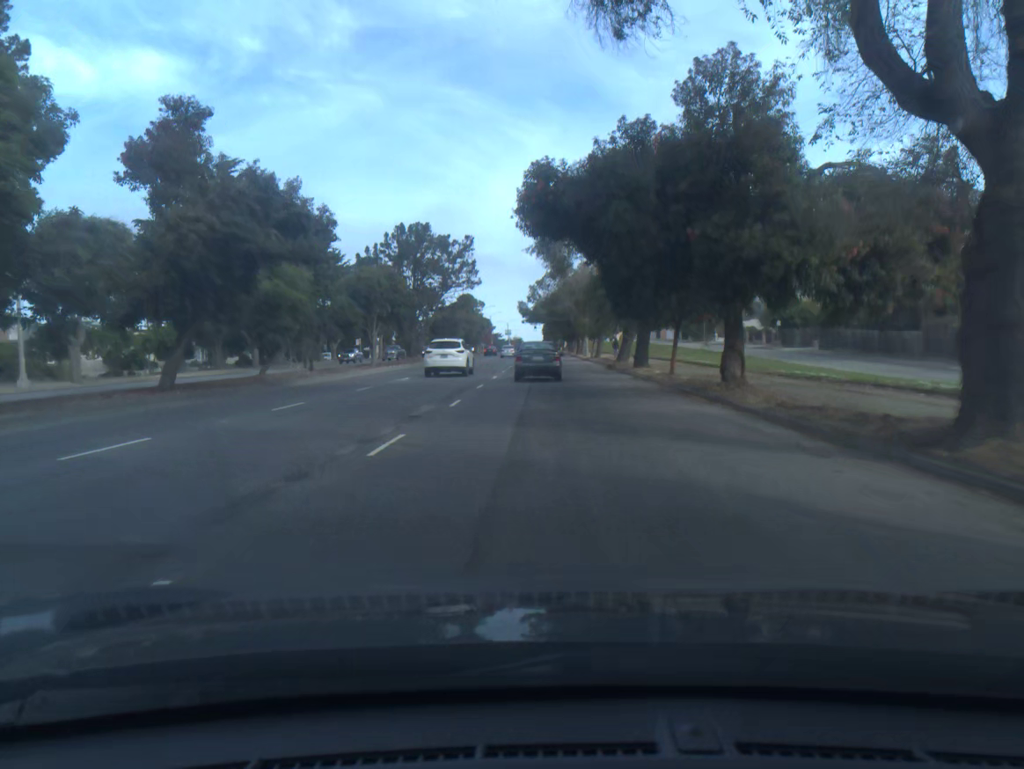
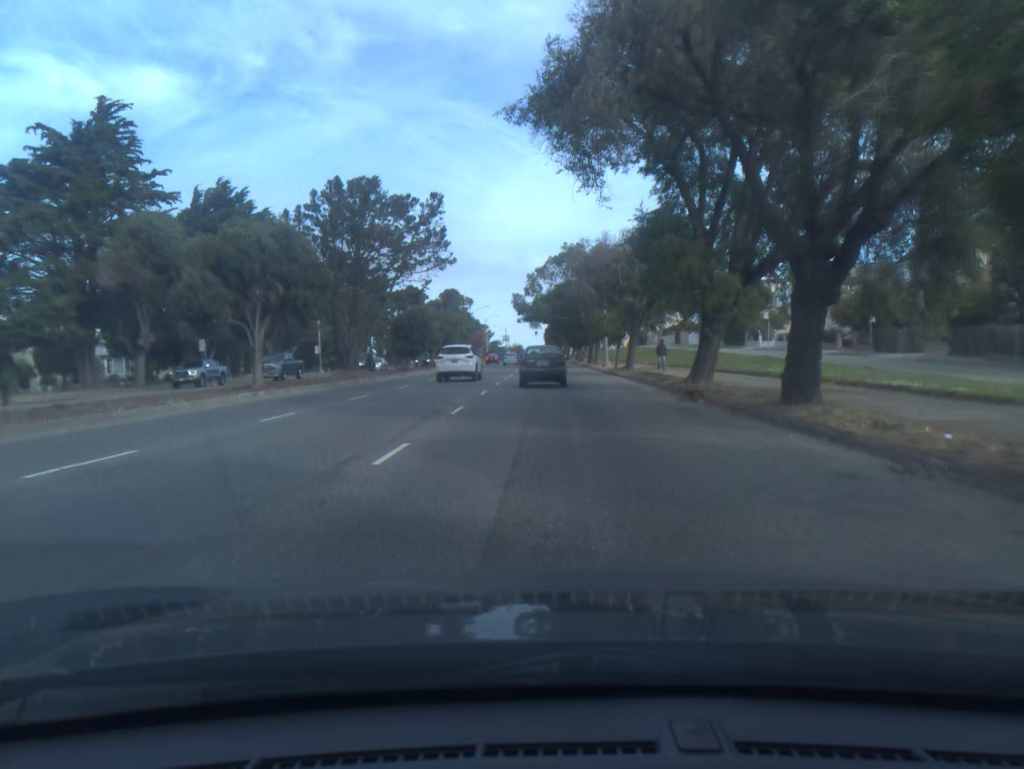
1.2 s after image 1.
(-0.1, +22.3) m; 0°
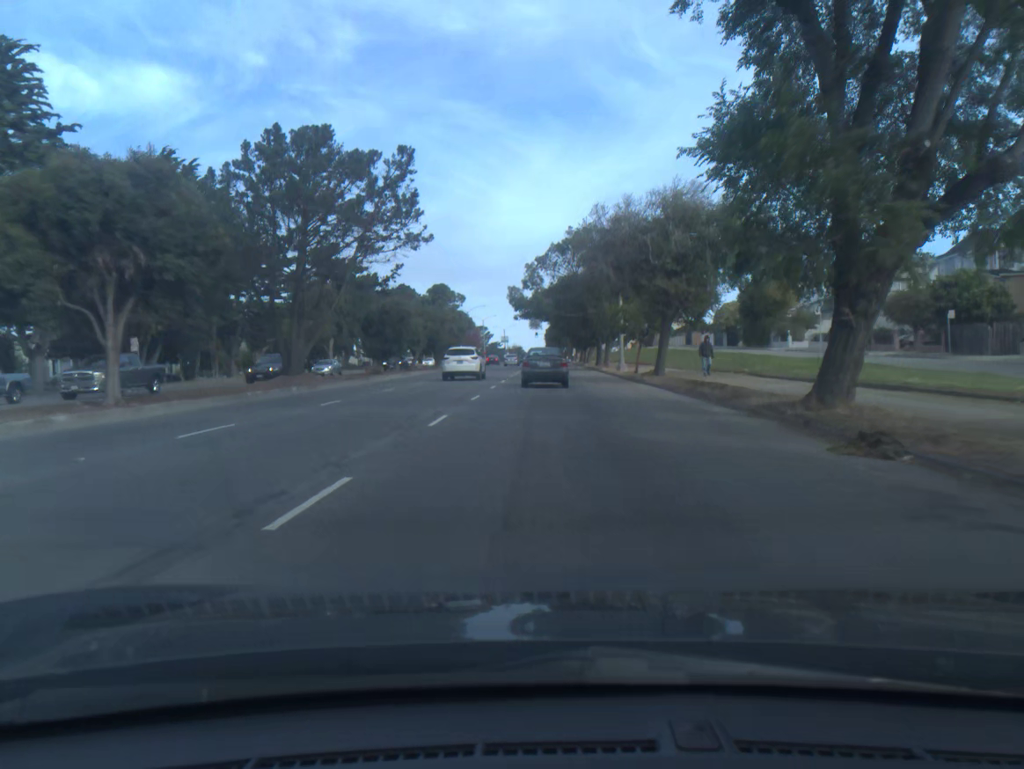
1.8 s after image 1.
(0.0, +10.8) m; 0°
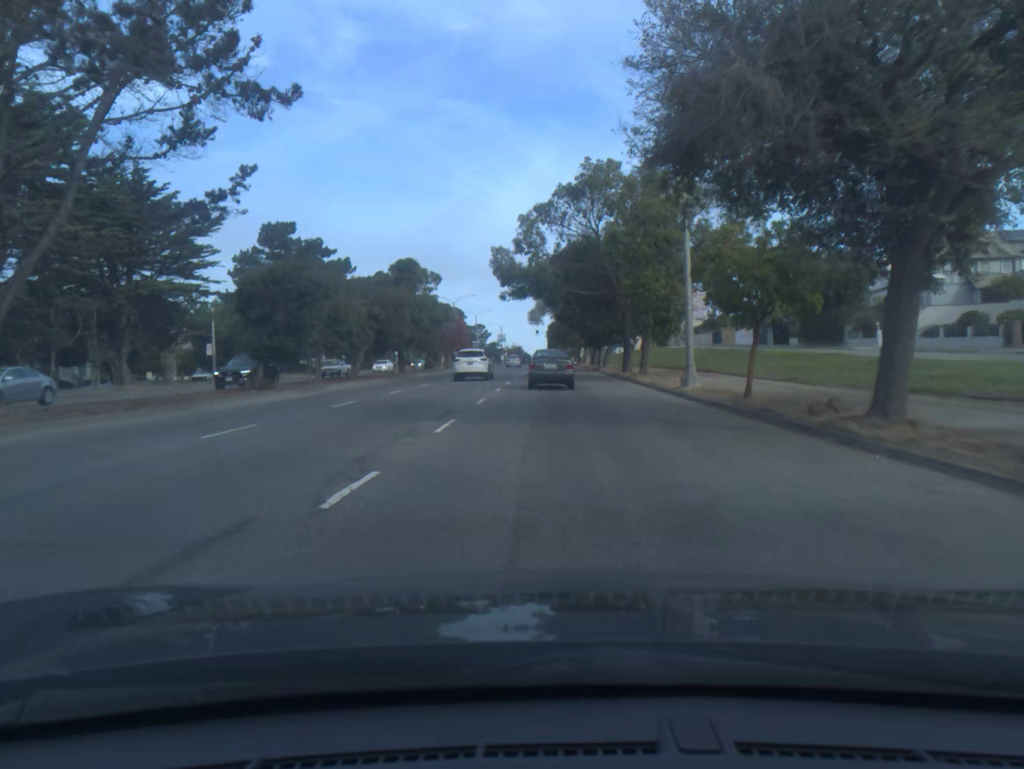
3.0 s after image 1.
(0.0, +21.2) m; 0°
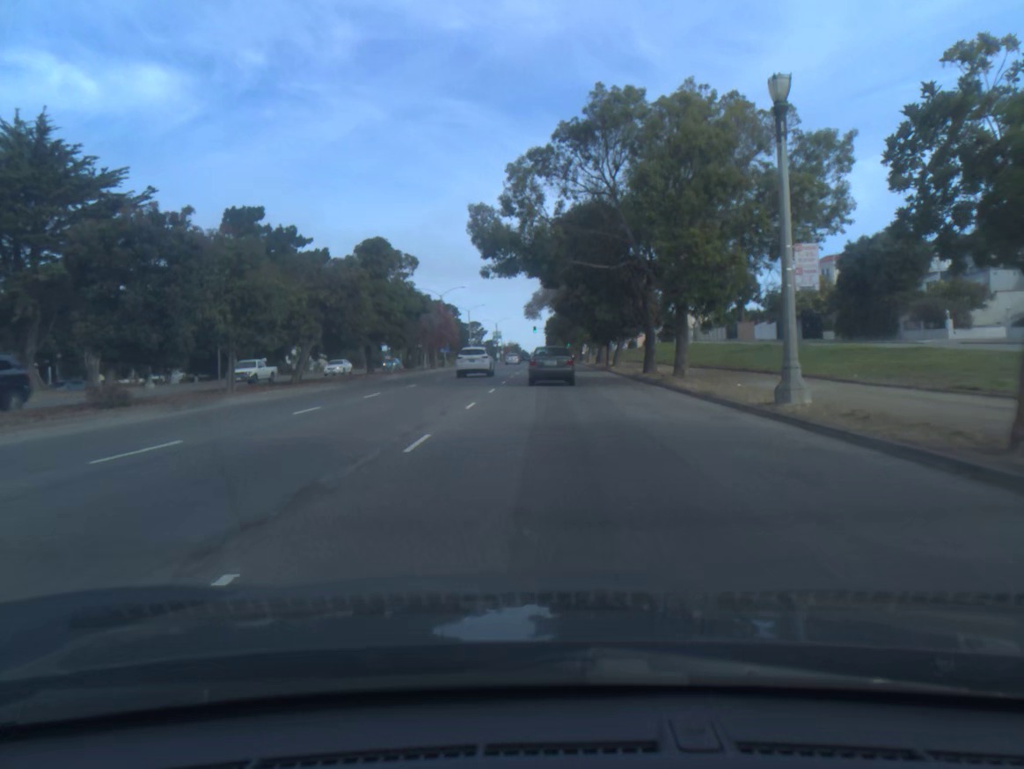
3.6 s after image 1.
(0.0, +10.5) m; 0°
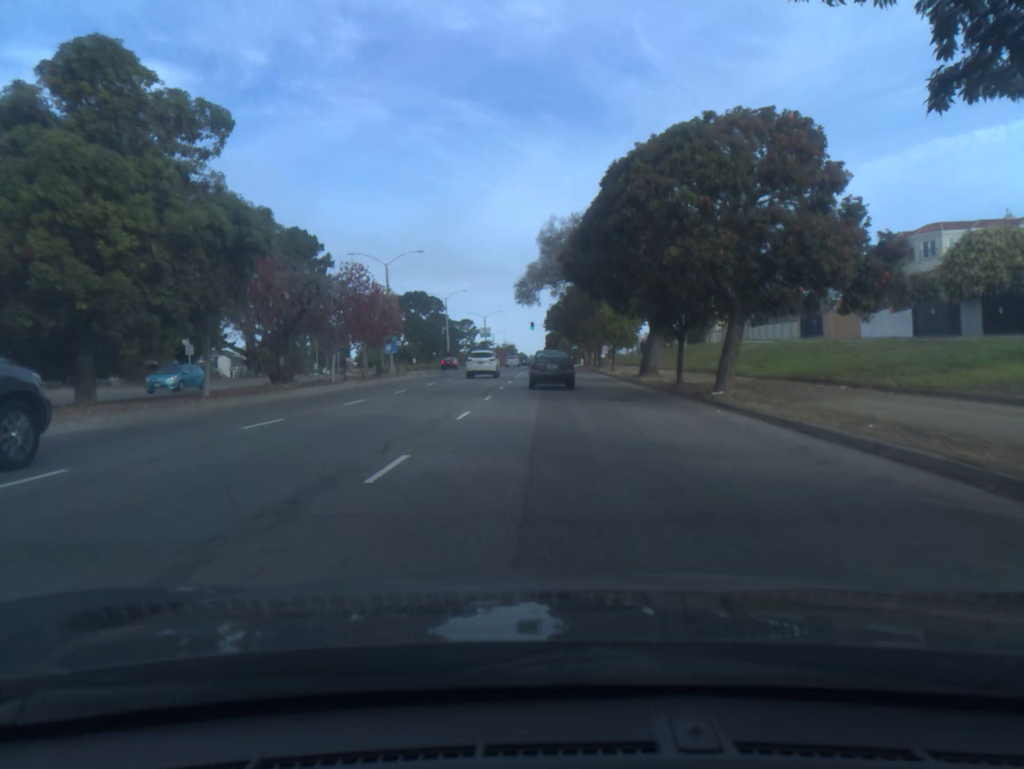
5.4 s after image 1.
(0.0, +31.4) m; 0°
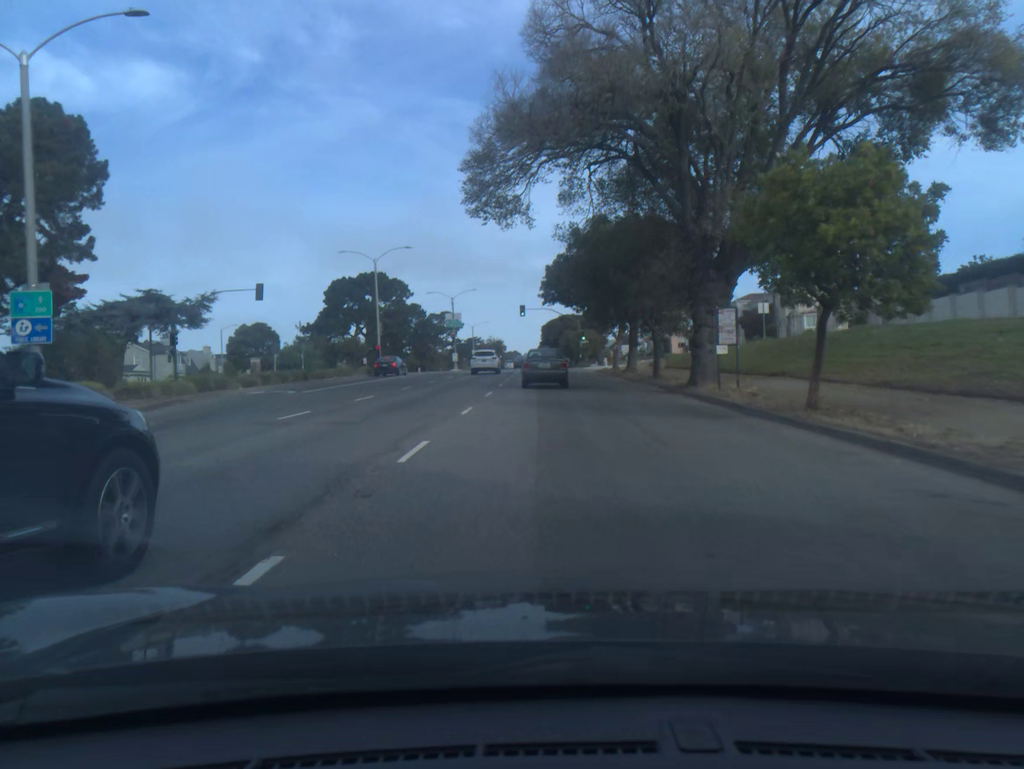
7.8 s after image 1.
(0.0, +41.4) m; 0°
